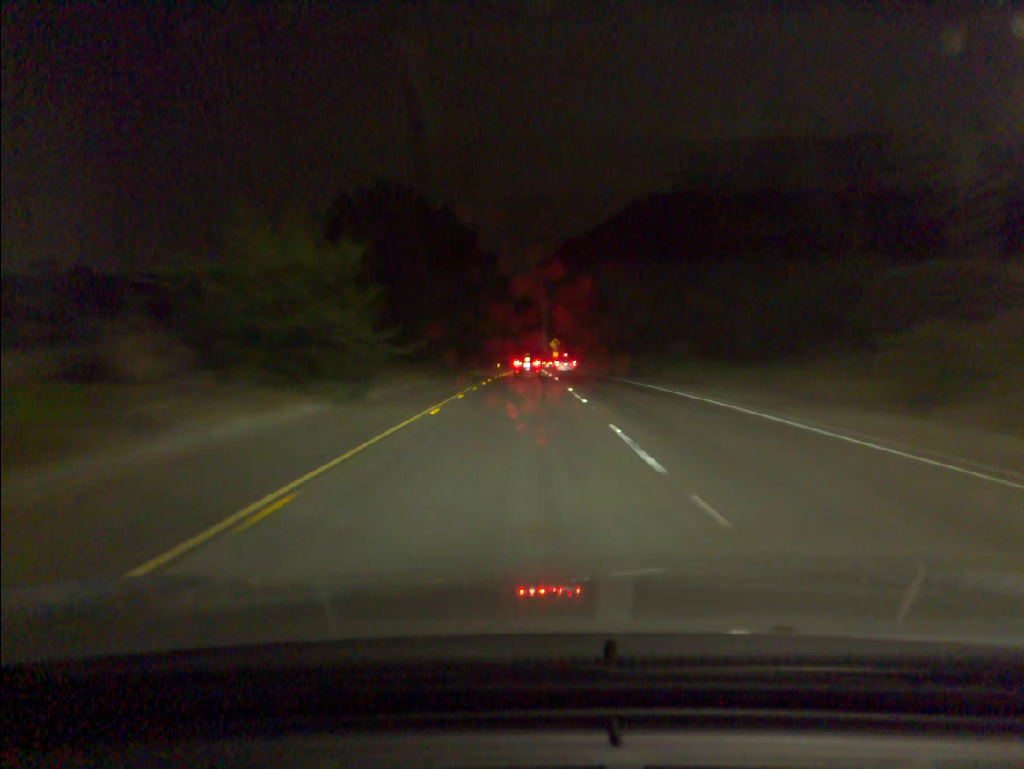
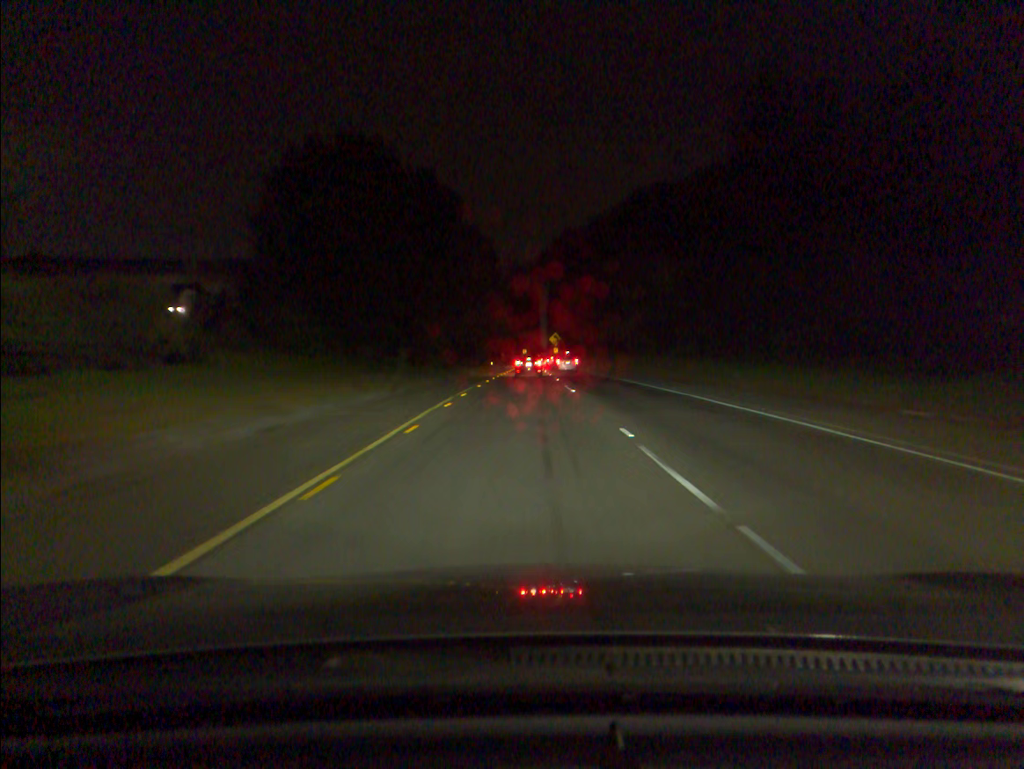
(0.0, +16.7) m; 0°
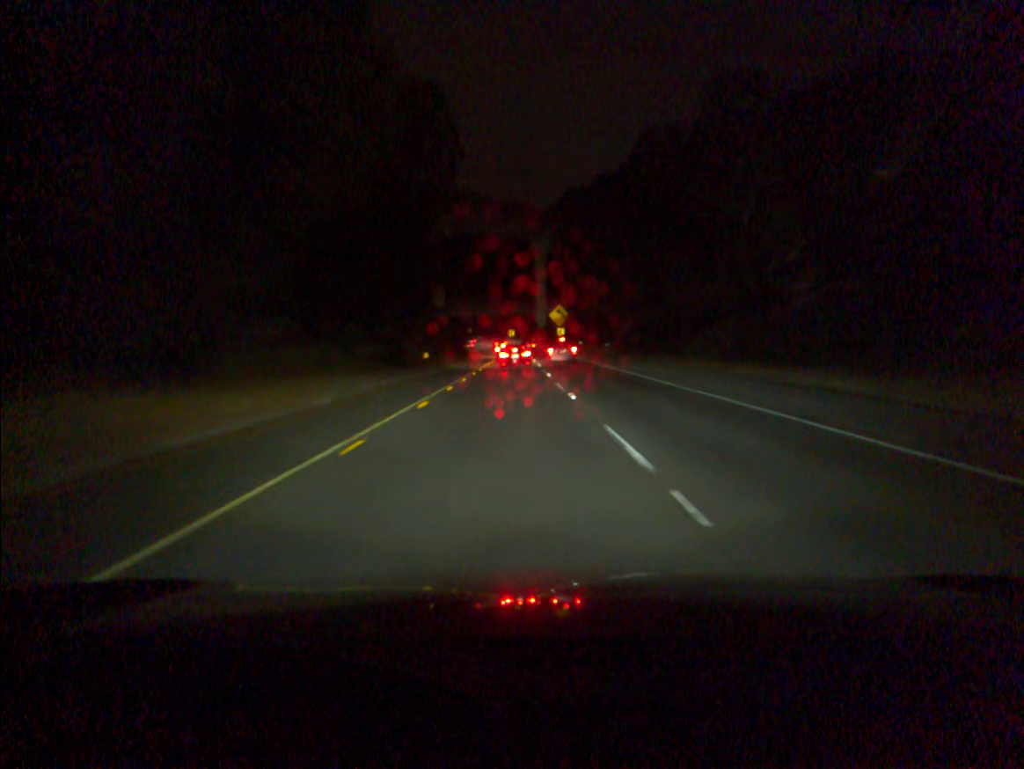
(+0.5, +66.7) m; +1°
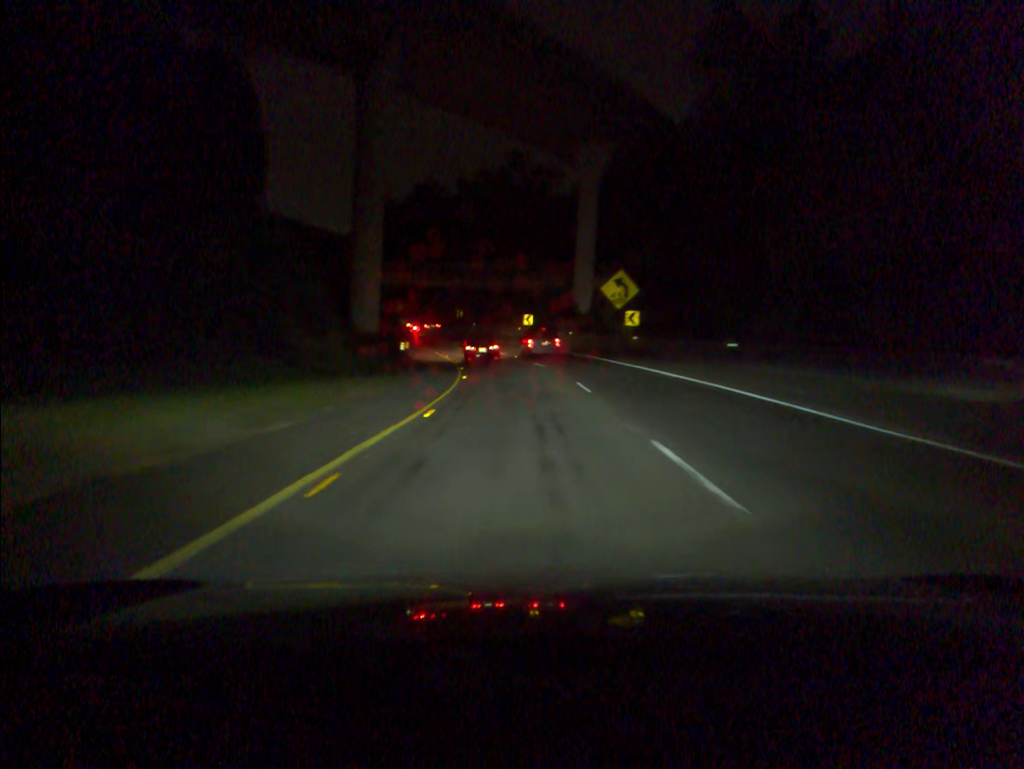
(-0.6, +62.2) m; -1°
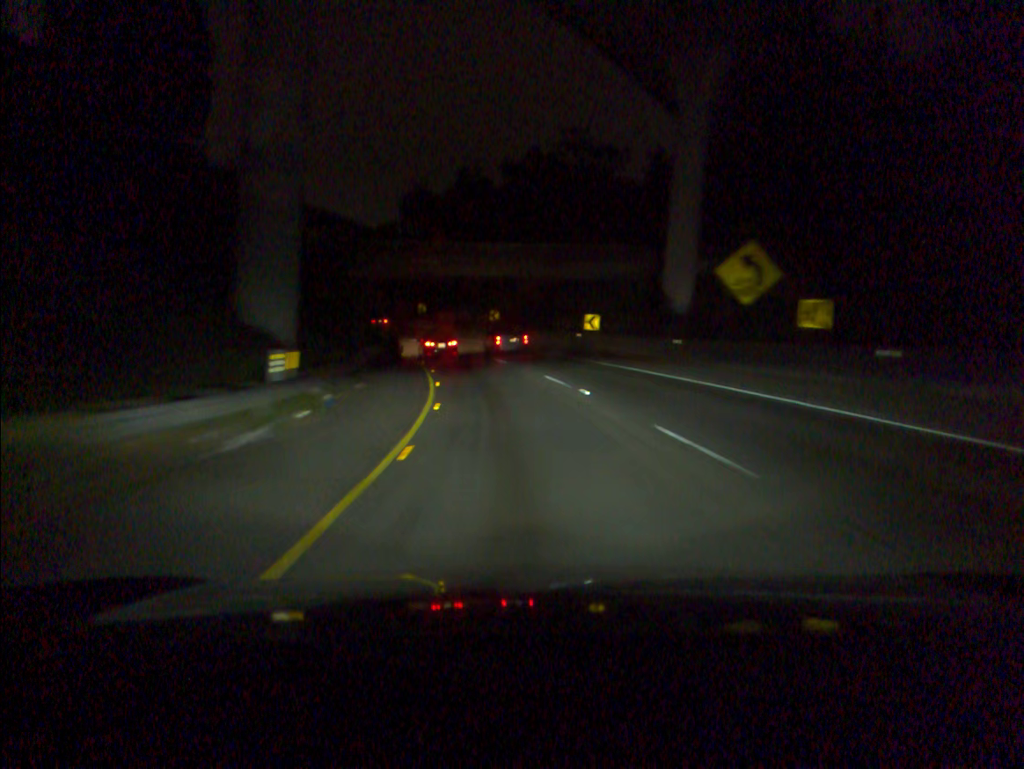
(-0.7, +27.4) m; -3°
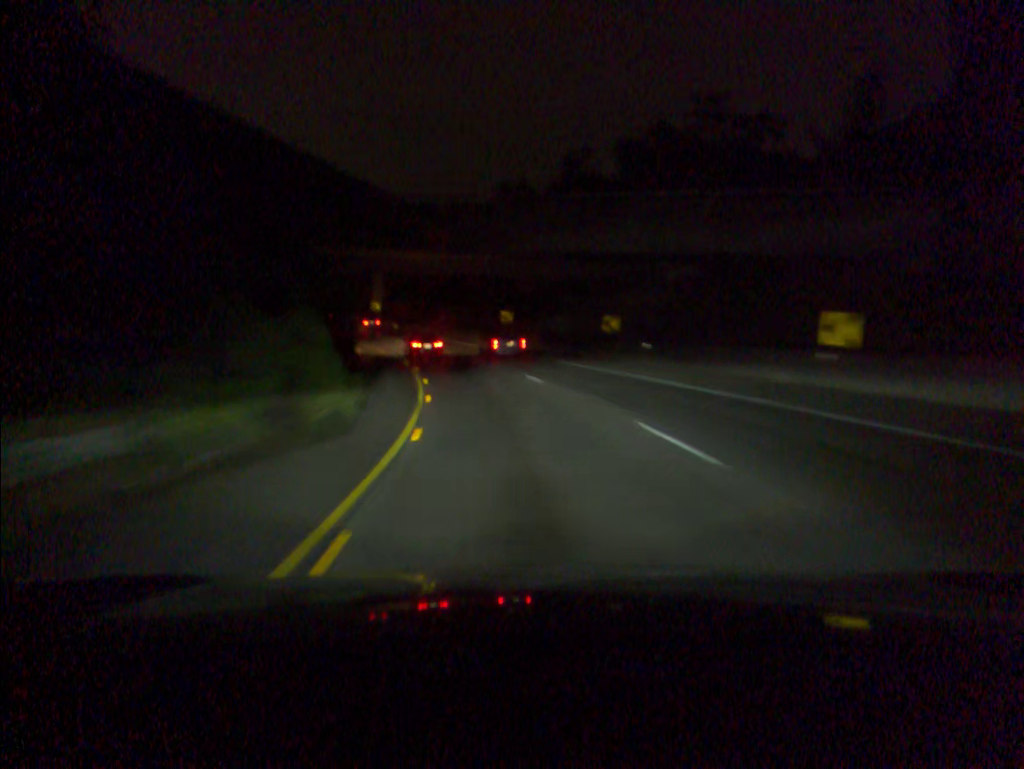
(-1.6, +26.7) m; -8°
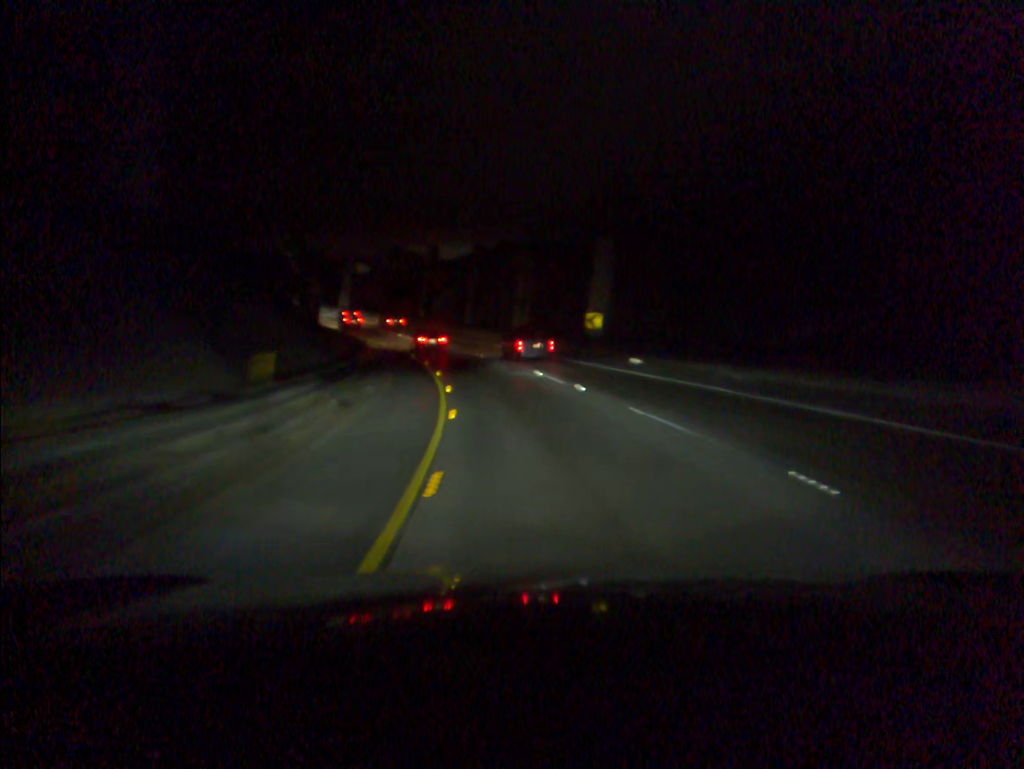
(-8.7, +53.6) m; -17°
